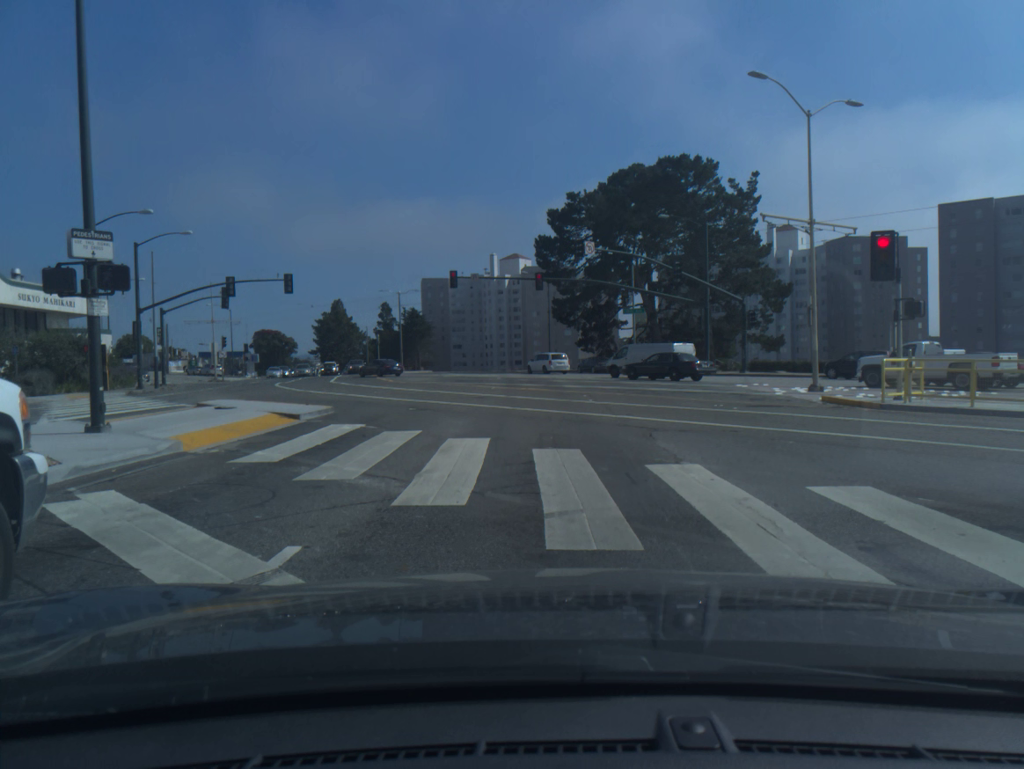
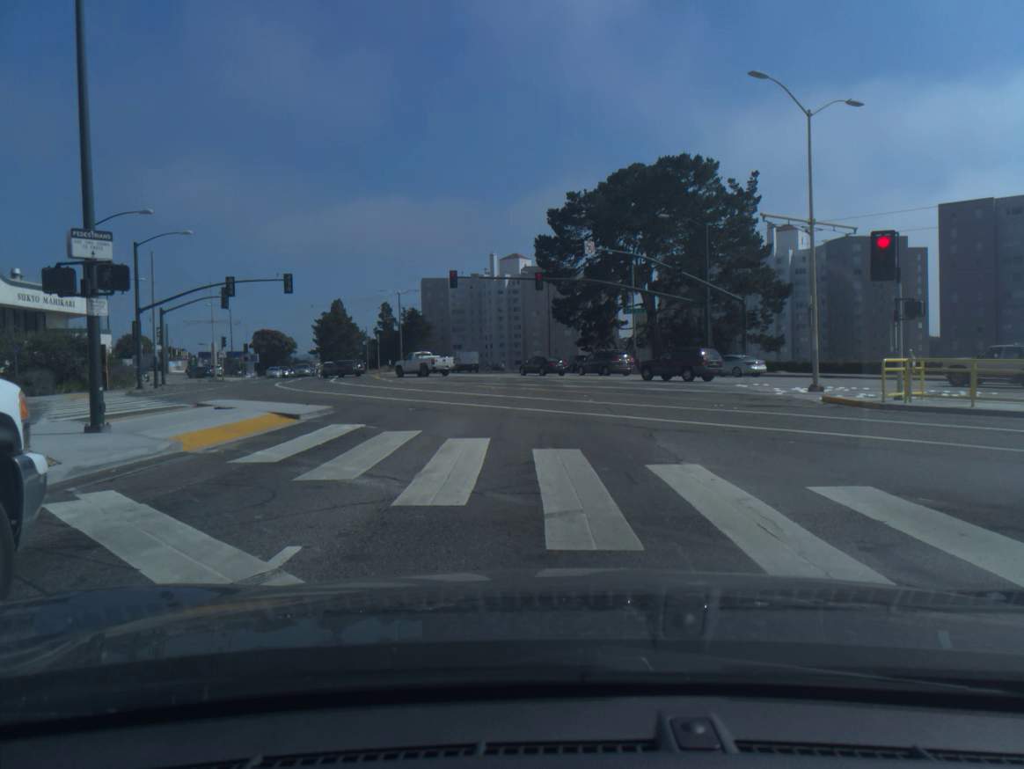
(+0.1, +0.1) m; 0°
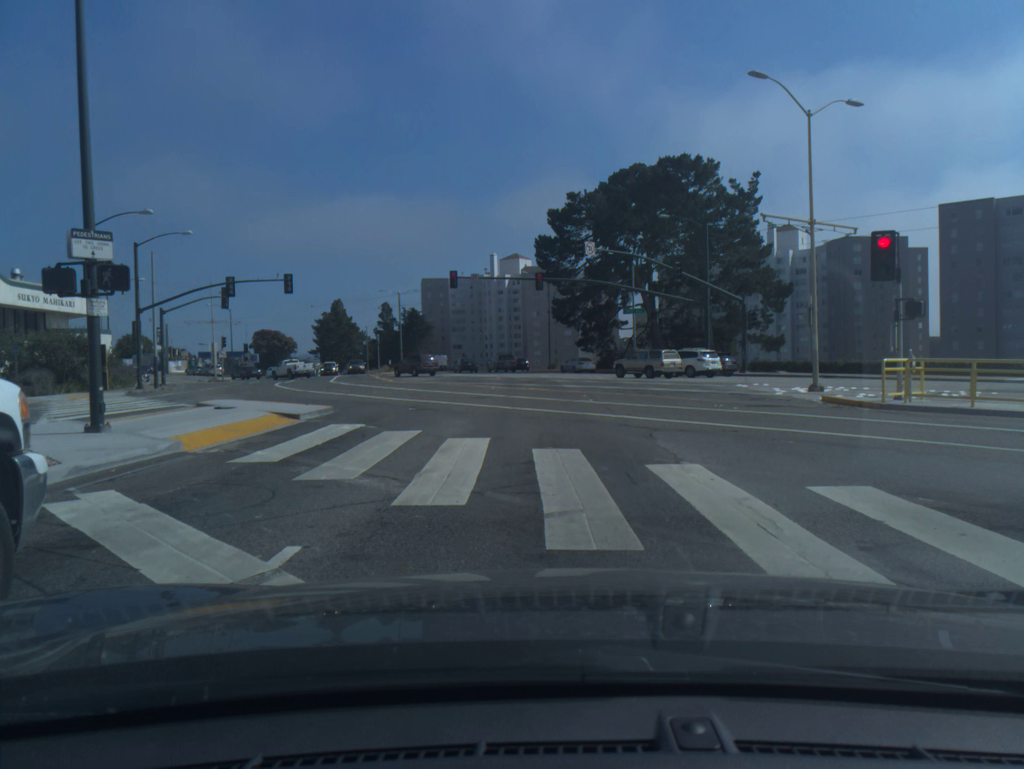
(0.0, 0.0) m; 0°
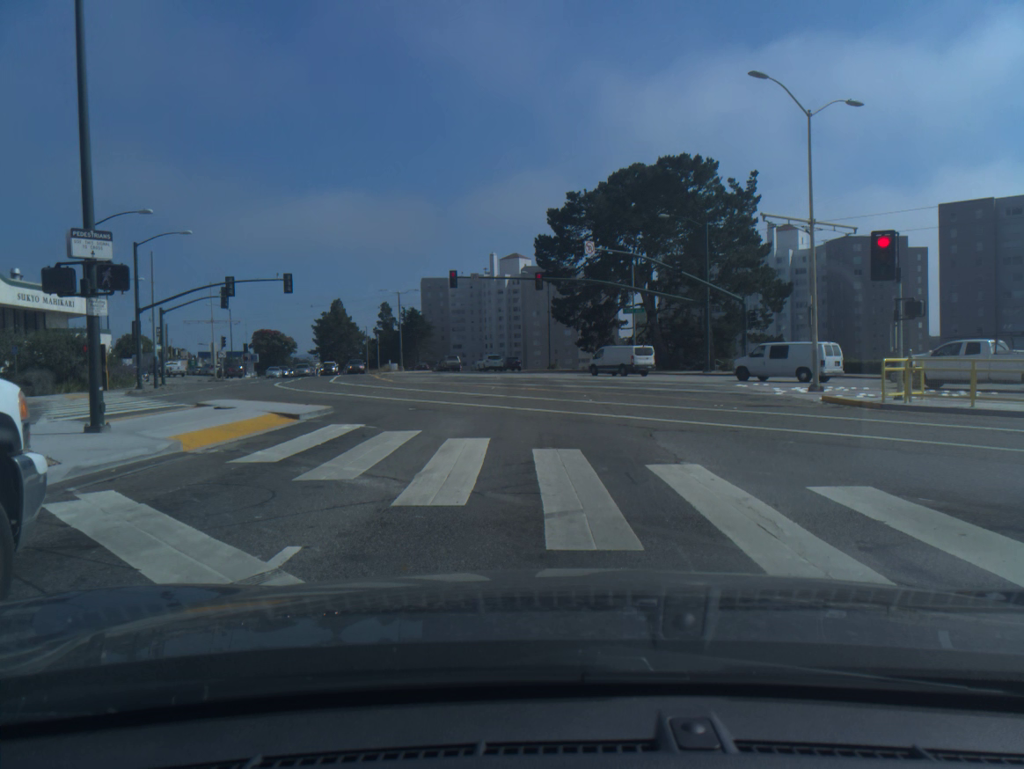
(0.0, +0.1) m; 0°
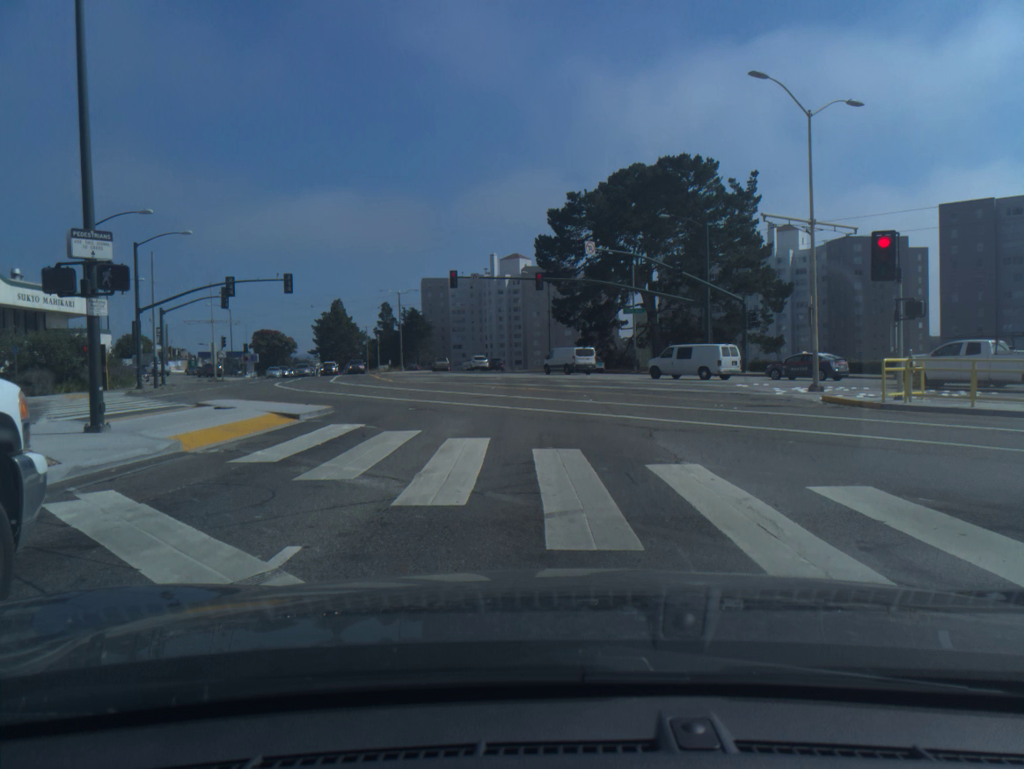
(0.0, 0.0) m; 0°
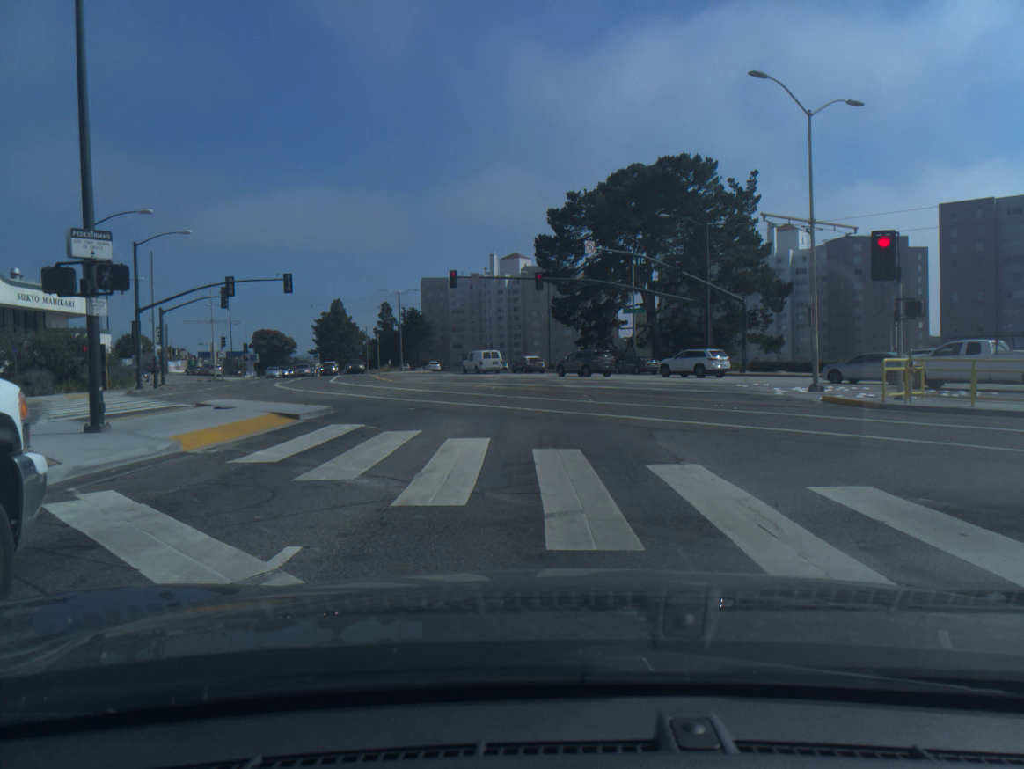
(+0.1, 0.0) m; 0°
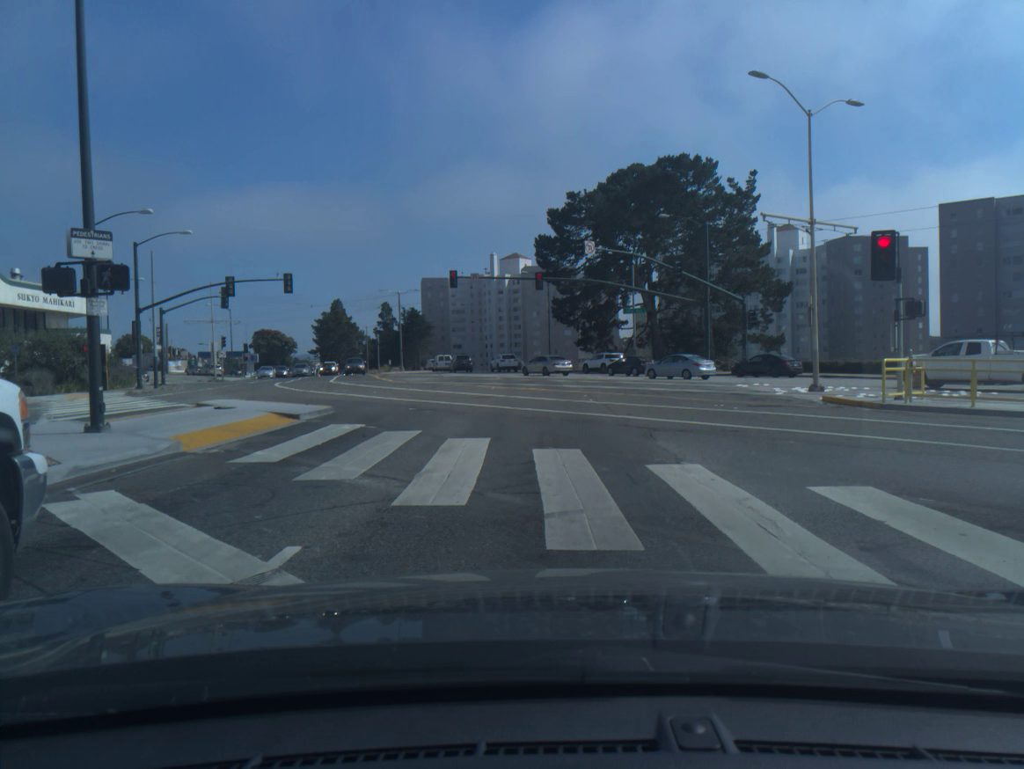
(+0.1, 0.0) m; 0°
